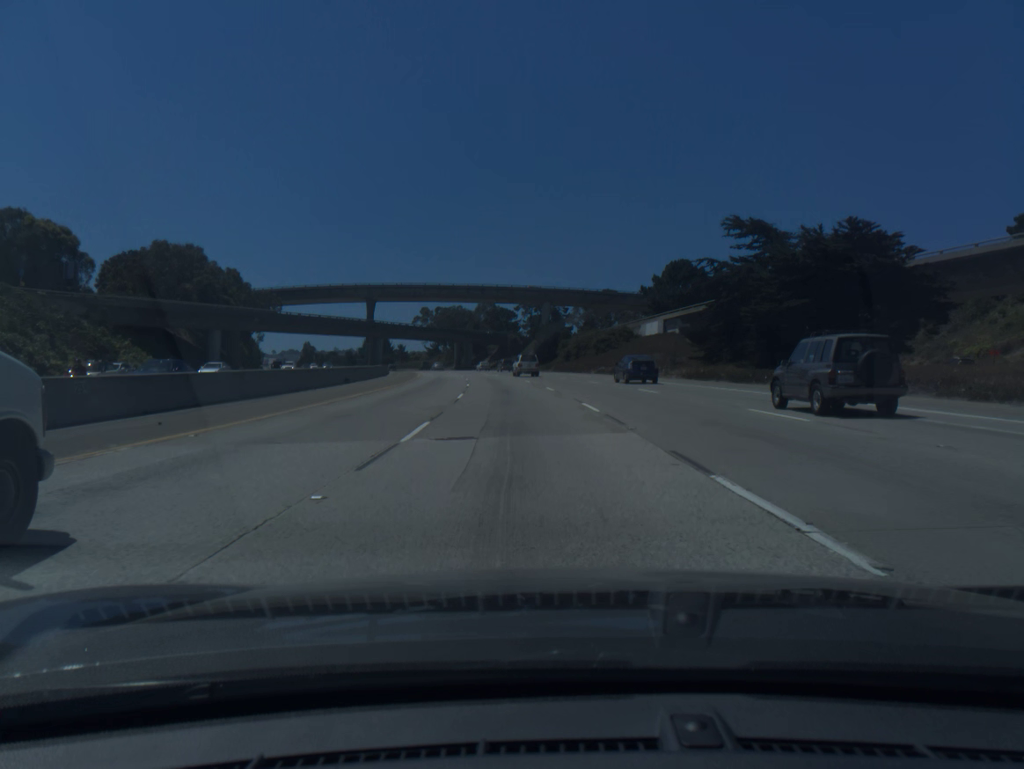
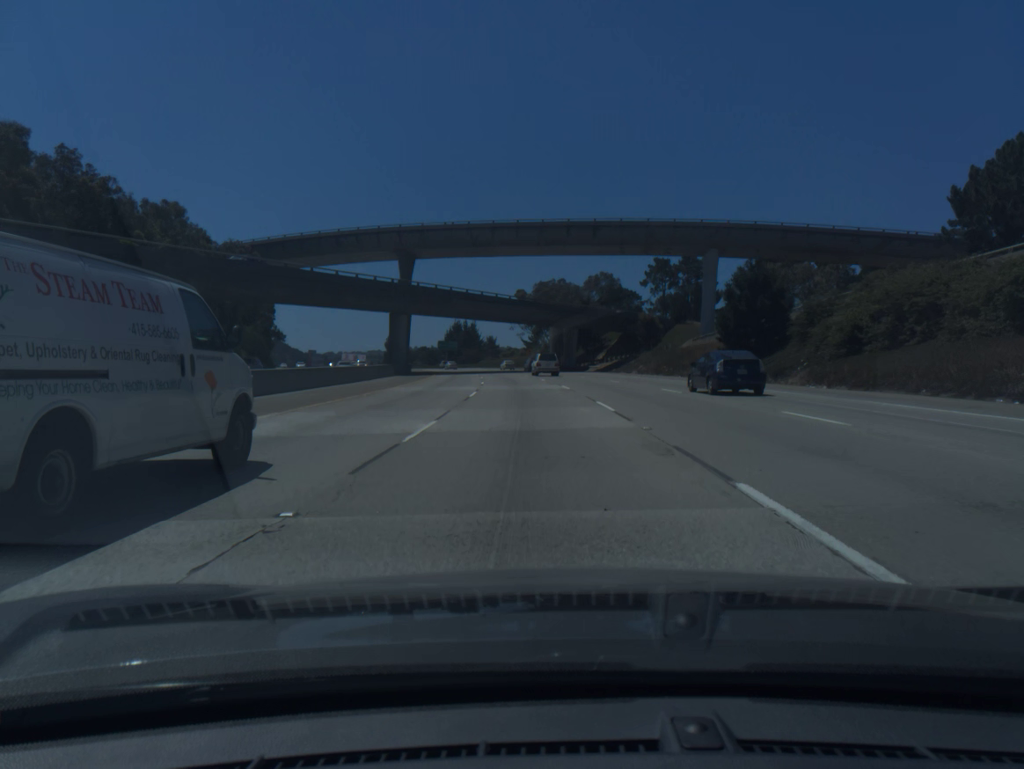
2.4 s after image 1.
(-5.4, +73.3) m; -8°
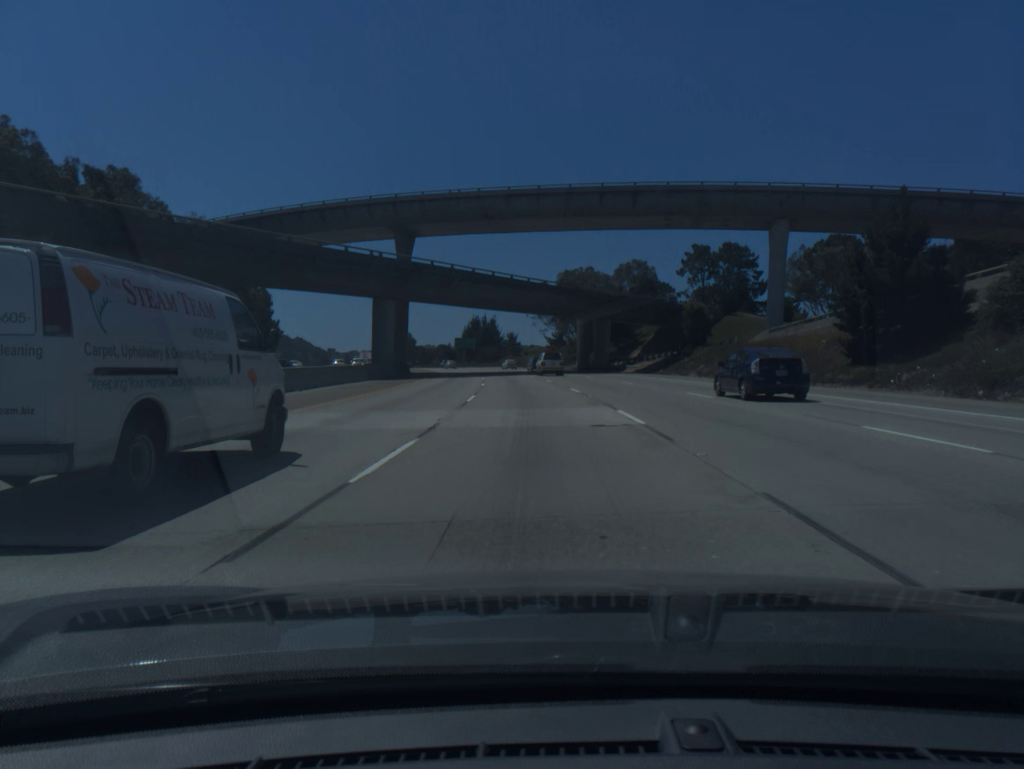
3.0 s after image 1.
(-0.3, +18.4) m; -2°
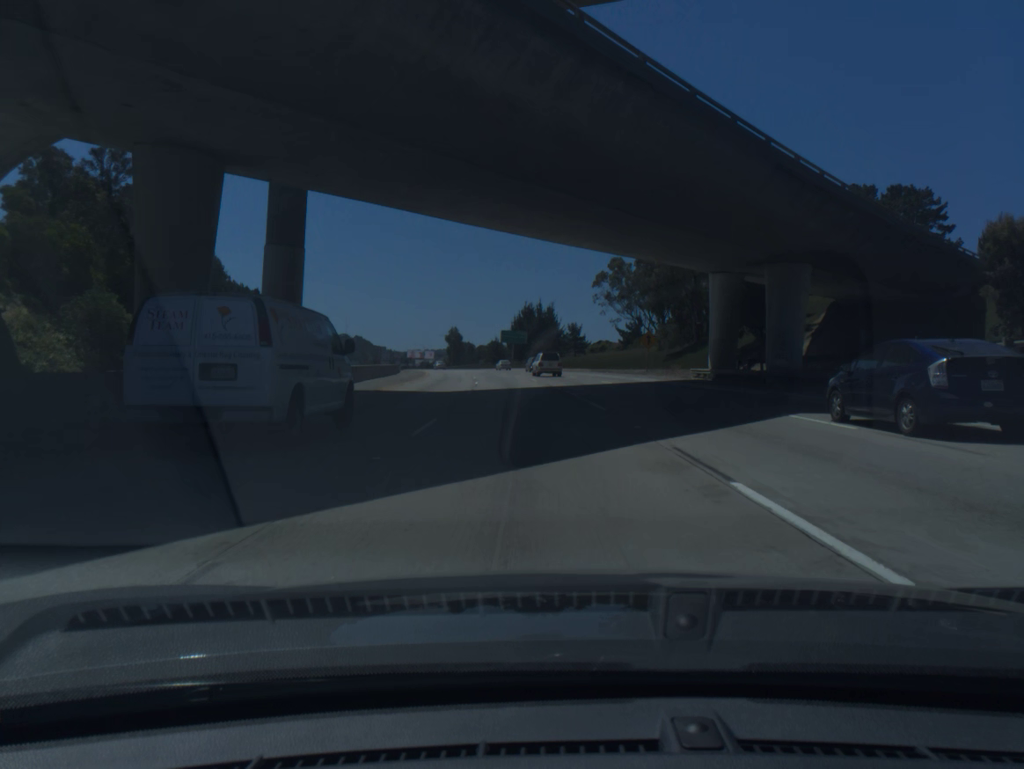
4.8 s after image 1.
(-2.1, +54.2) m; -4°
